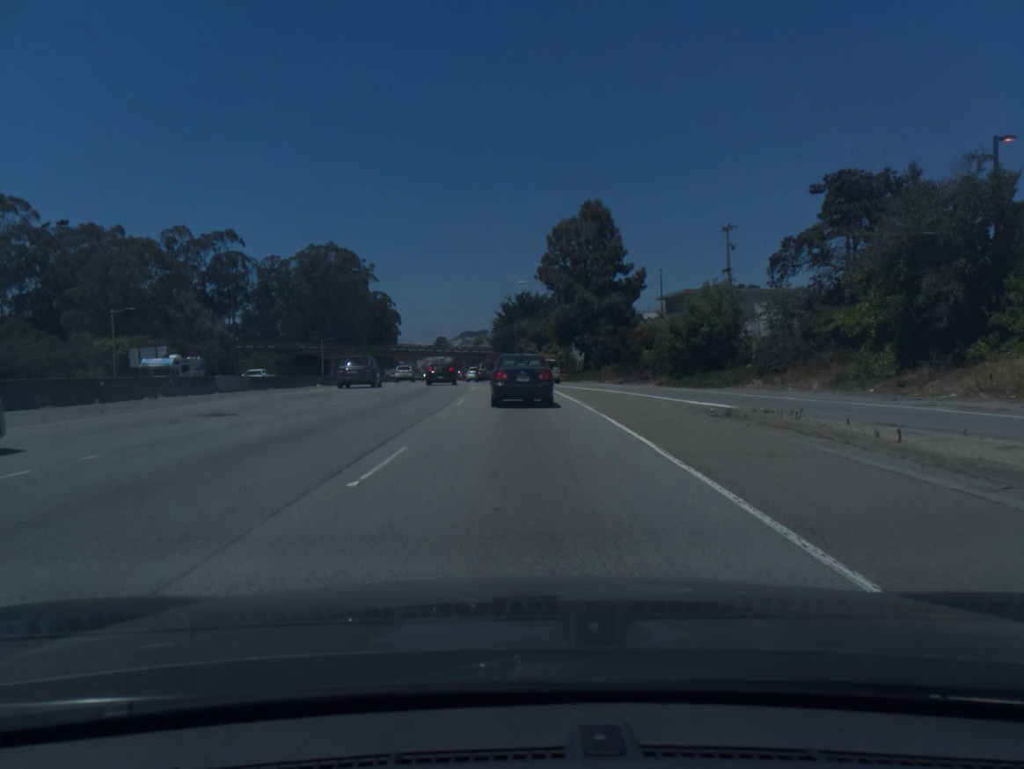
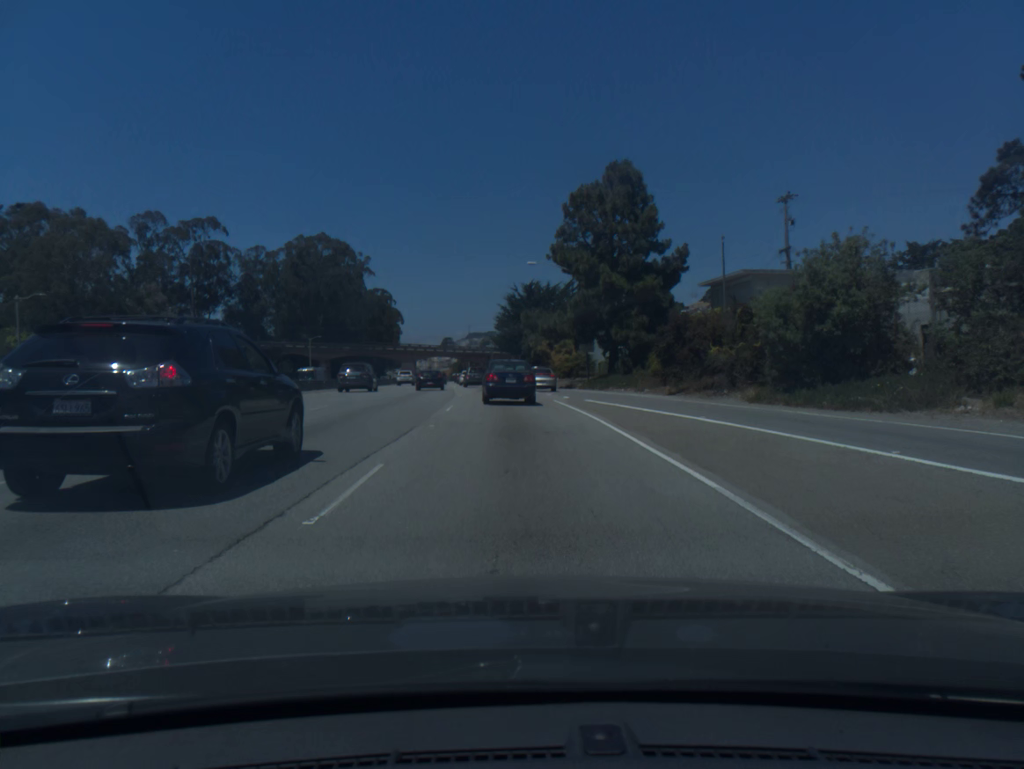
(-0.1, +16.2) m; -1°
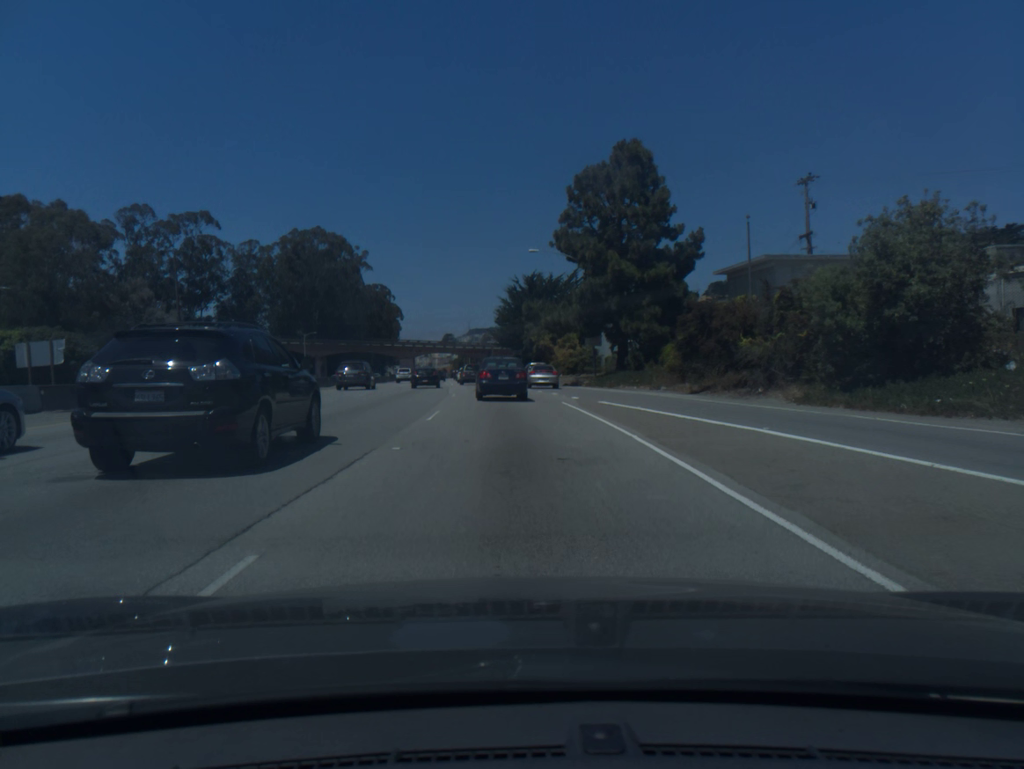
(0.0, +4.5) m; 0°
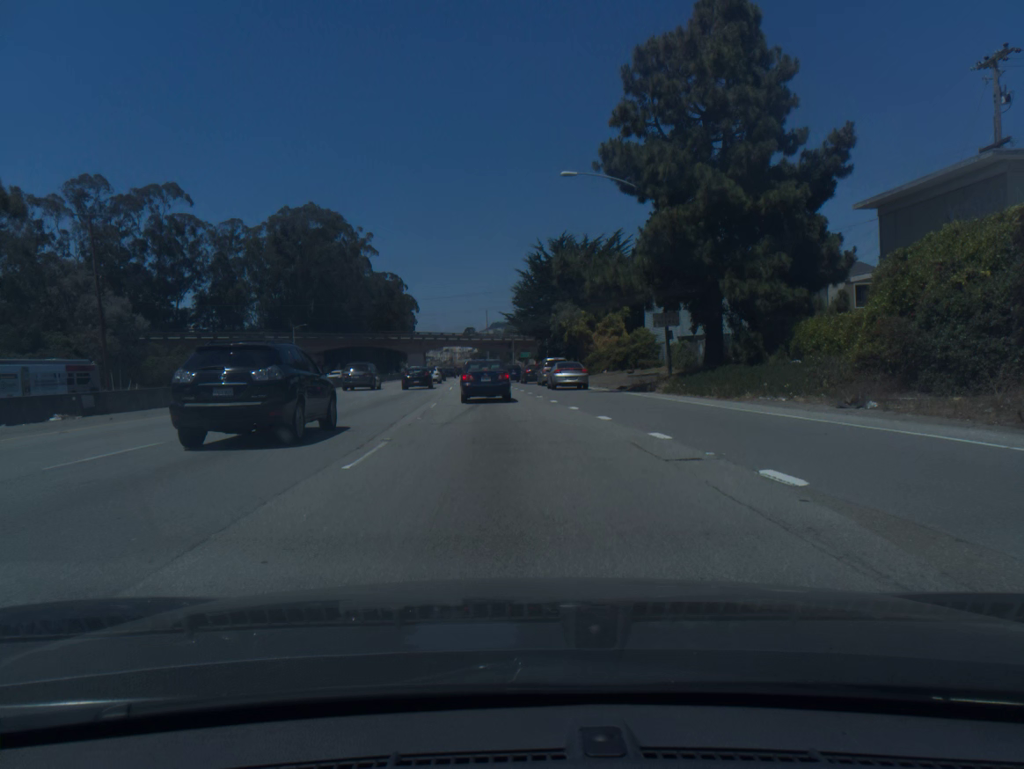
(-0.3, +21.5) m; -2°
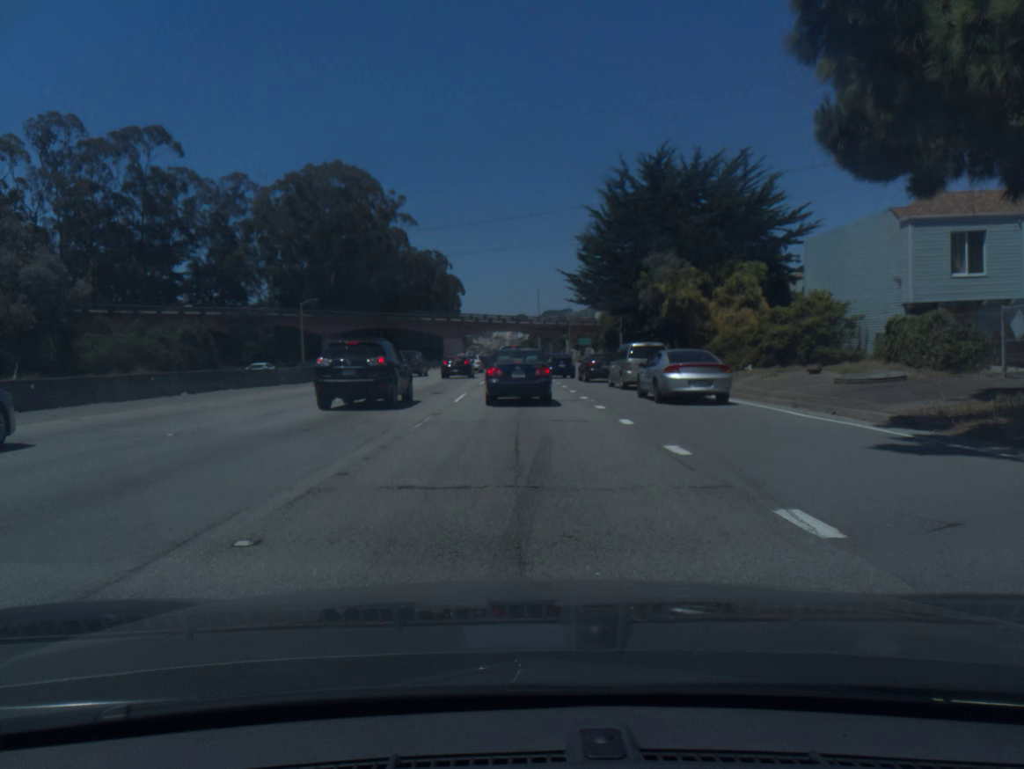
(-0.9, +24.9) m; -4°
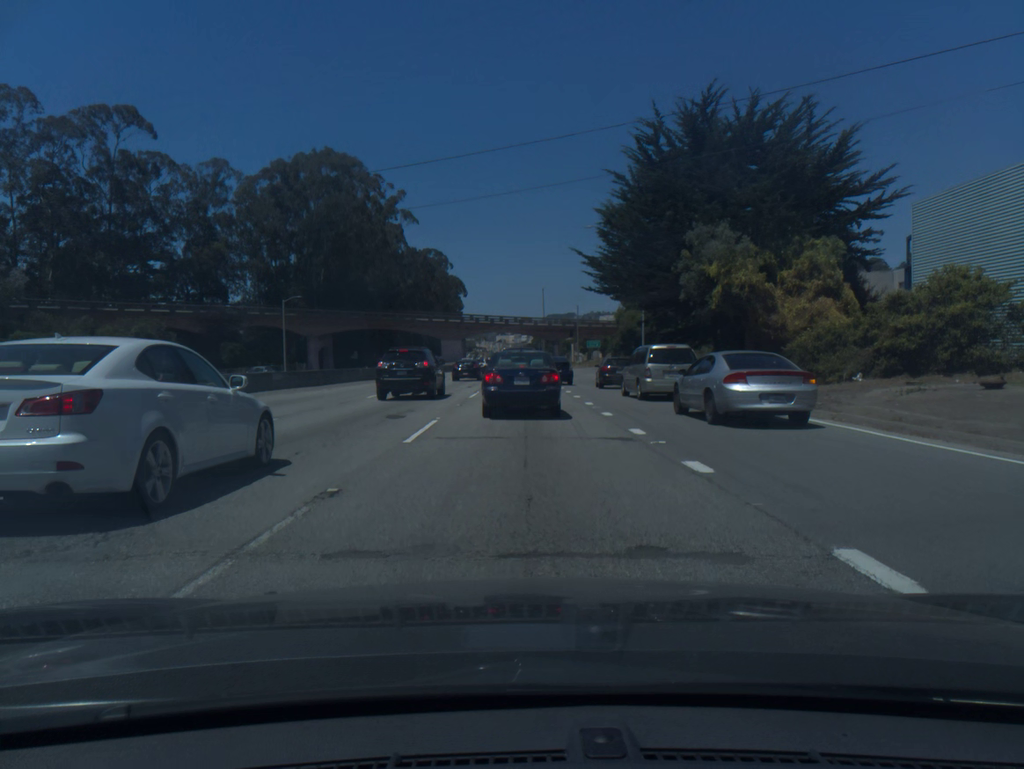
(0.0, +10.2) m; 0°
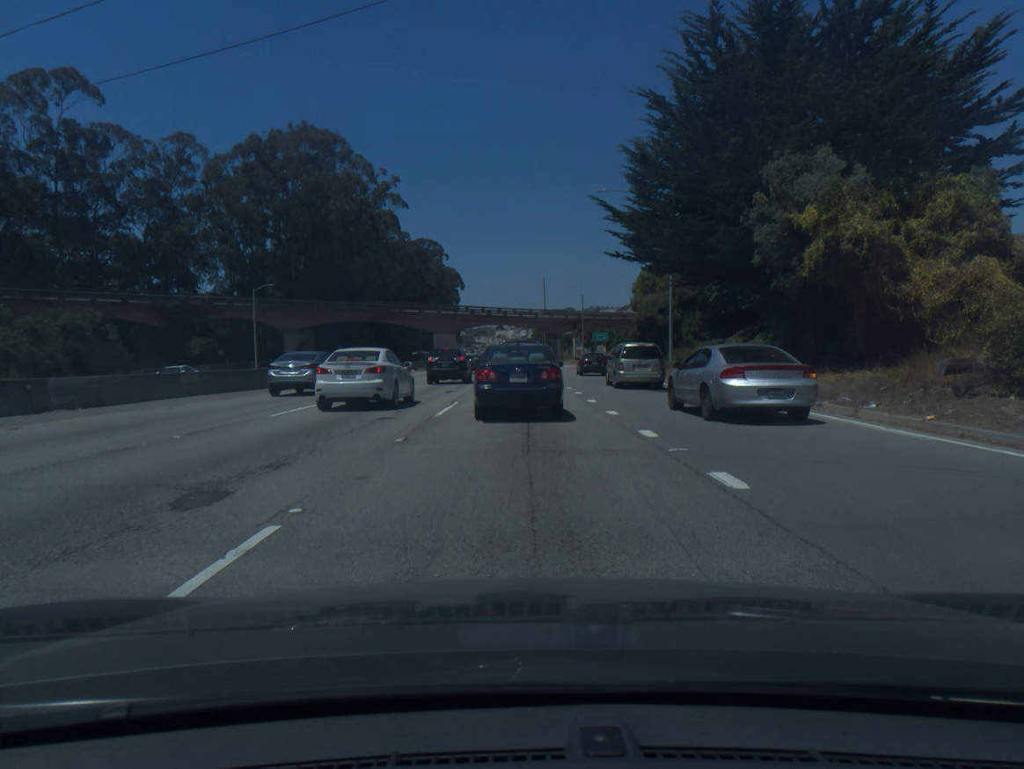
(0.0, +10.6) m; 0°
